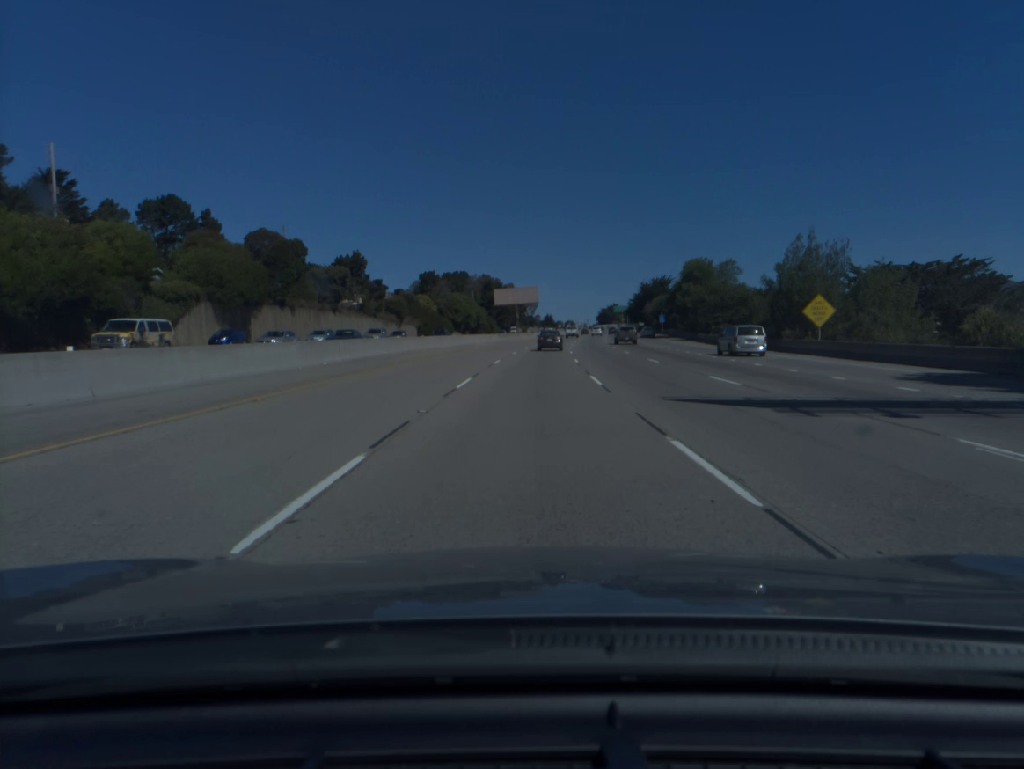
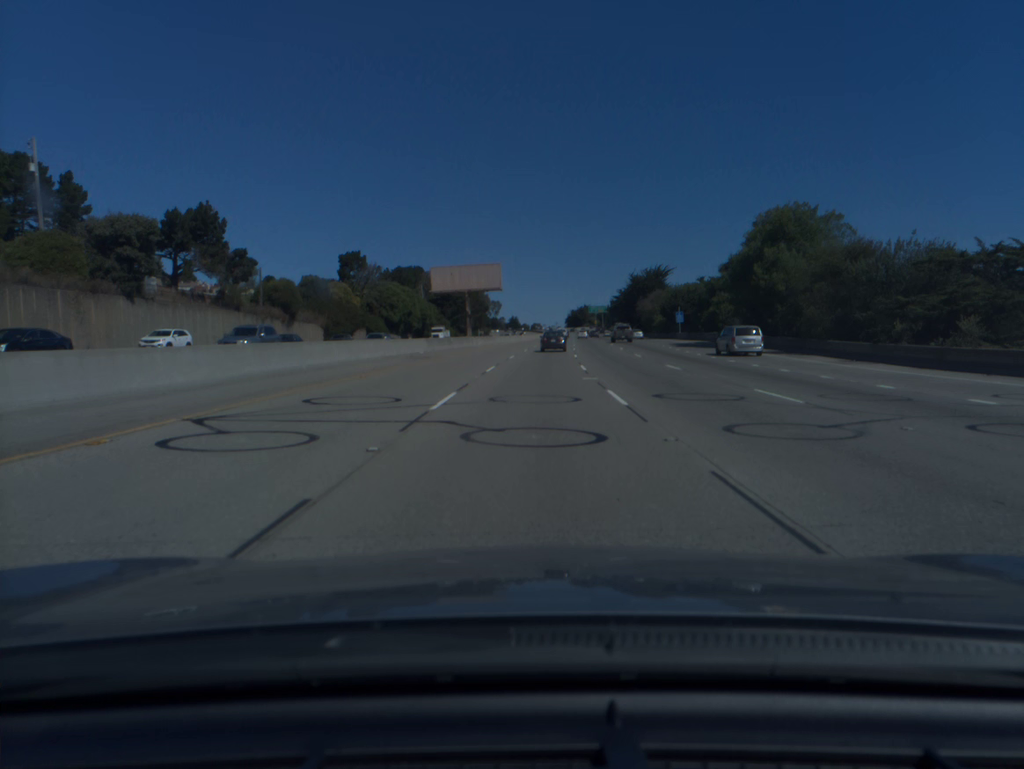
(+1.1, +49.3) m; +3°
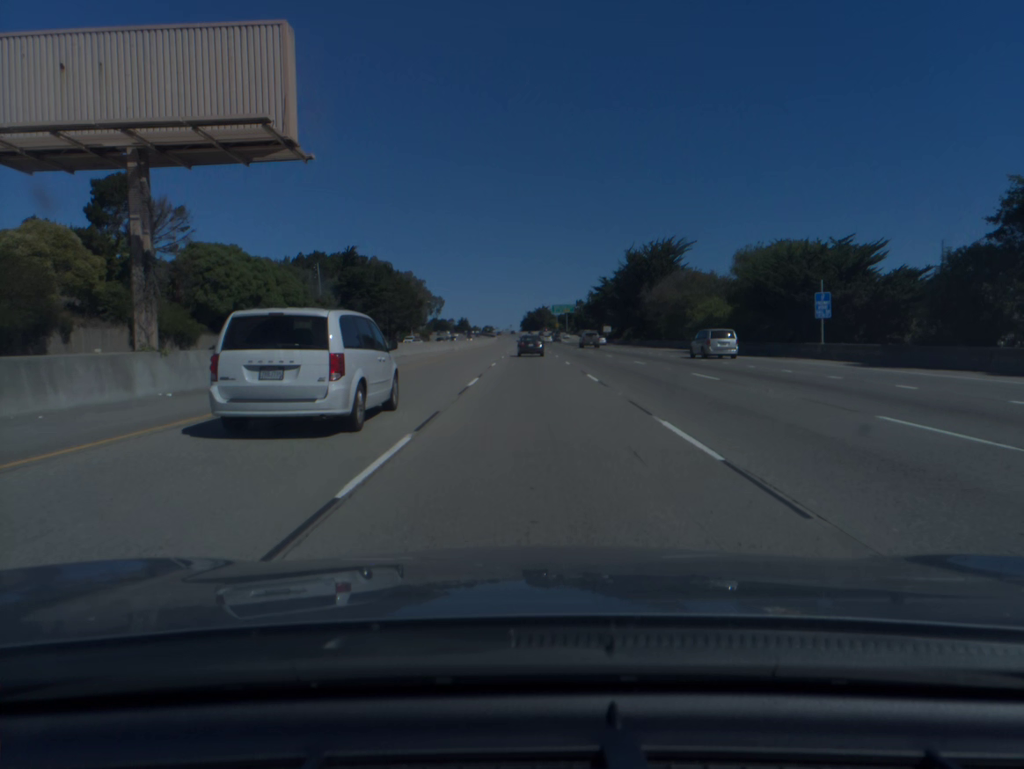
(+2.0, +65.6) m; +3°
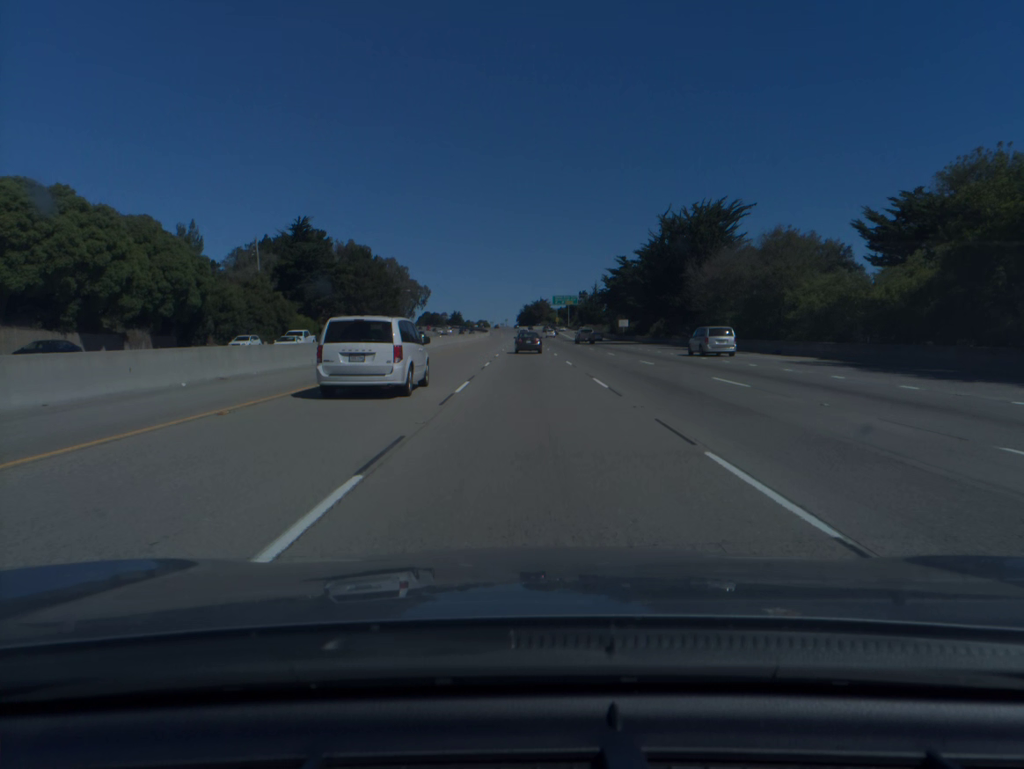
(+0.1, +32.5) m; 0°
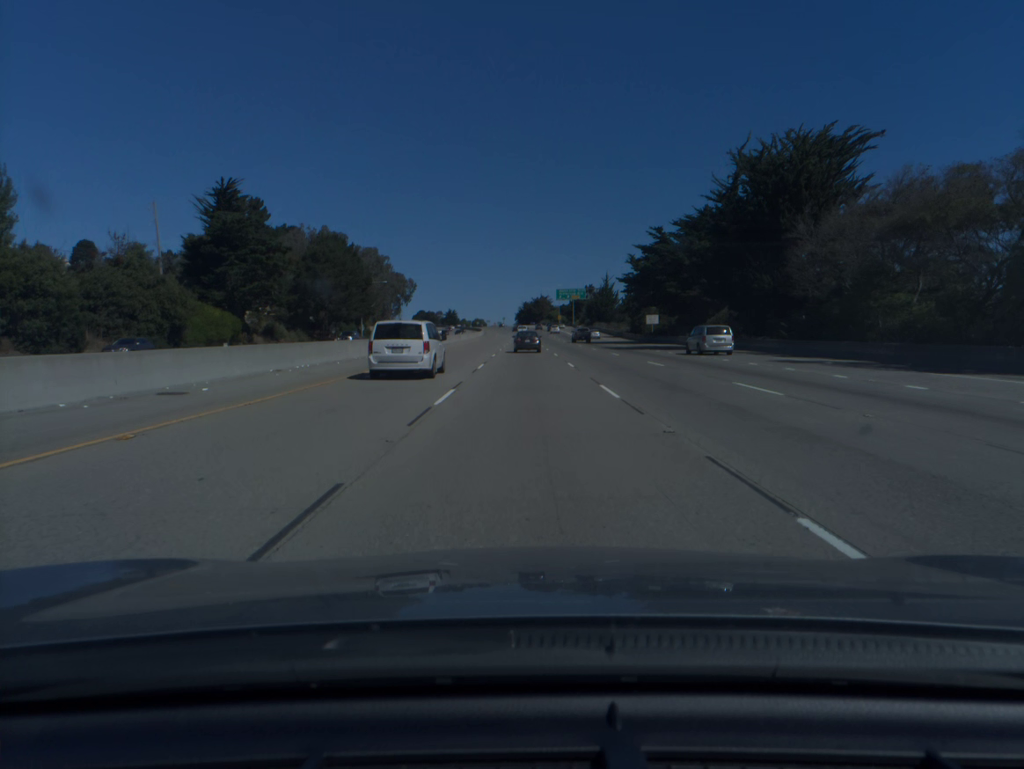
(0.0, +32.3) m; 0°
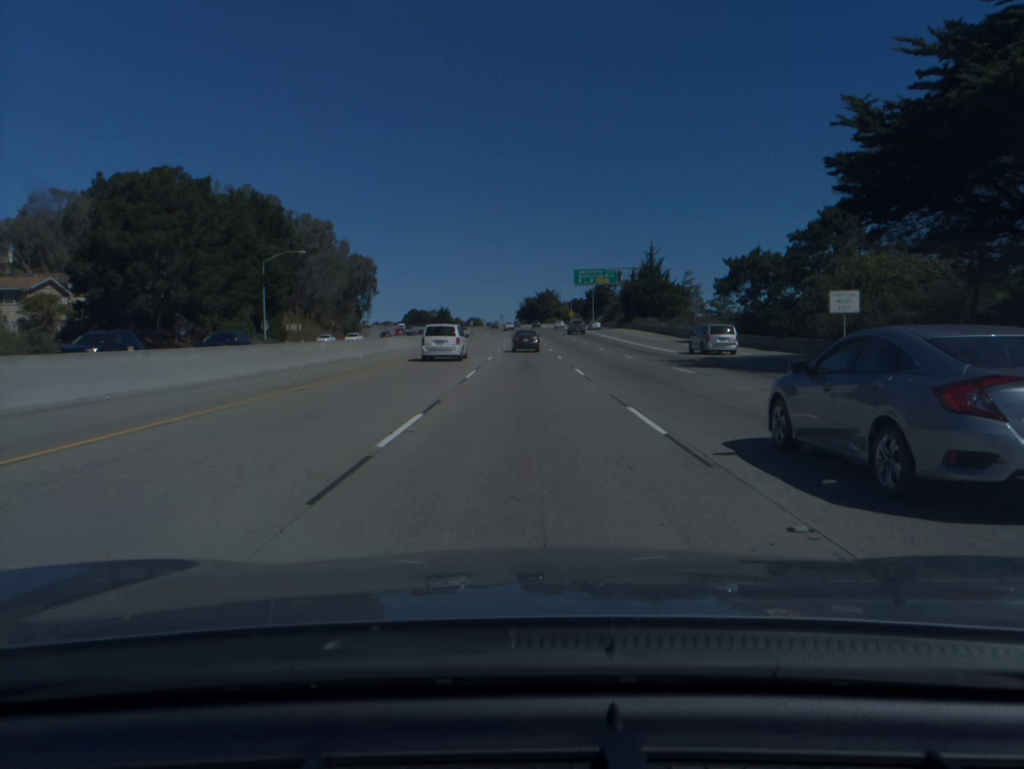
(0.0, +64.2) m; 0°
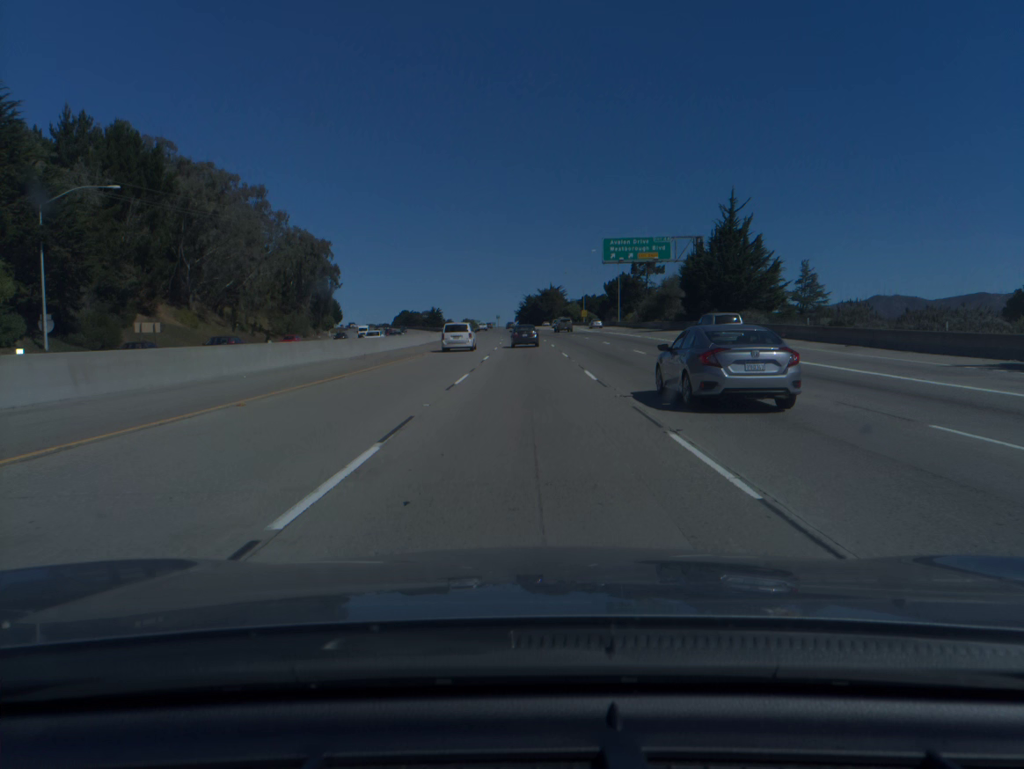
(0.0, +47.8) m; 0°
